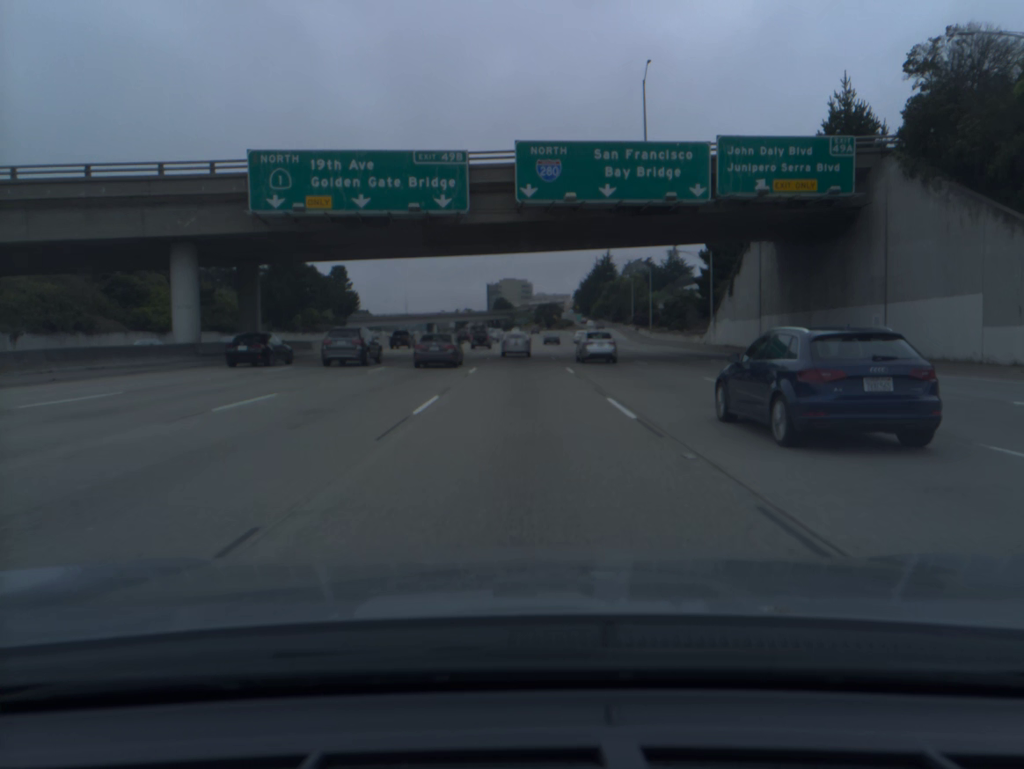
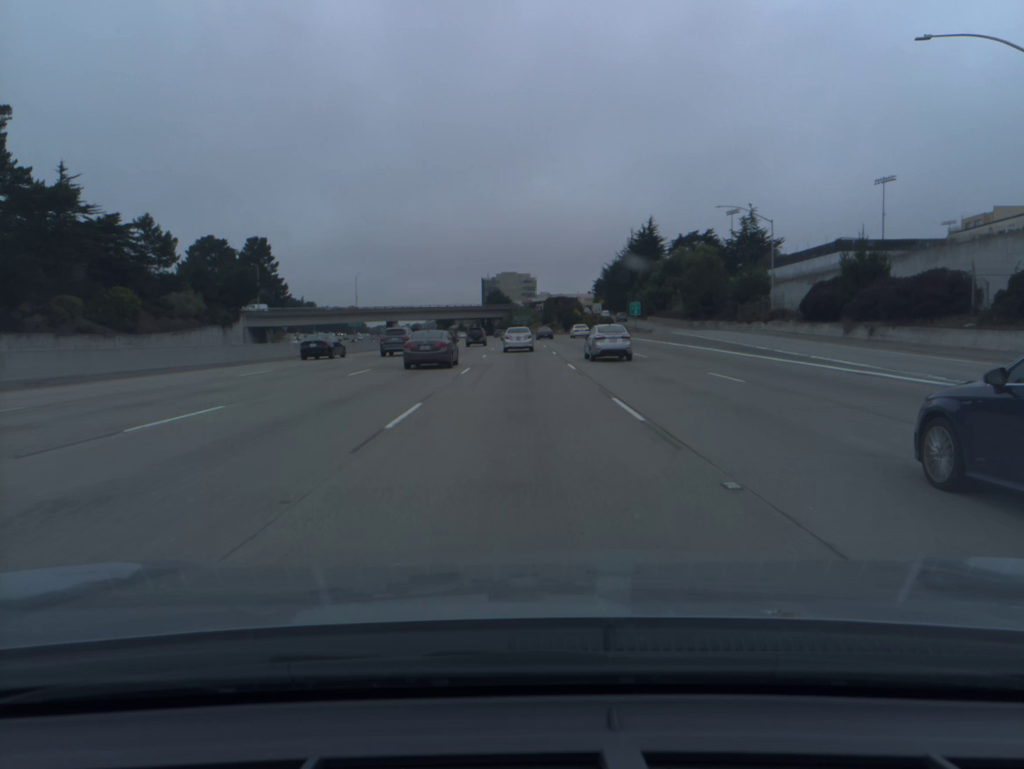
(-0.3, +87.8) m; 0°
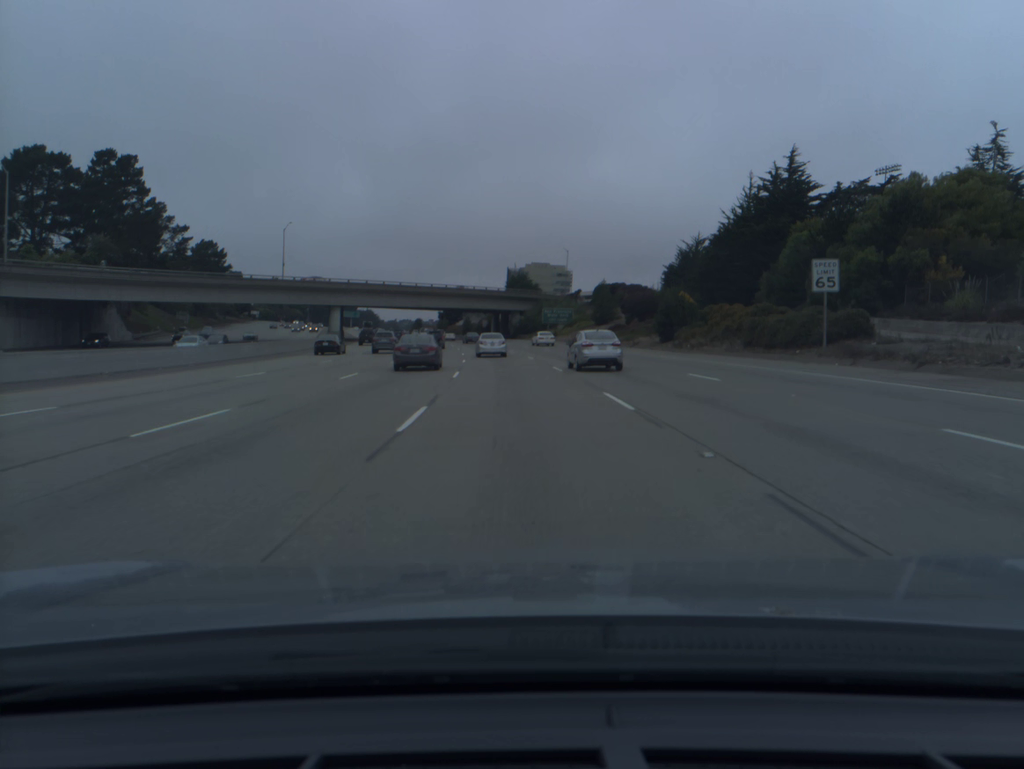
(-0.8, +86.0) m; -2°
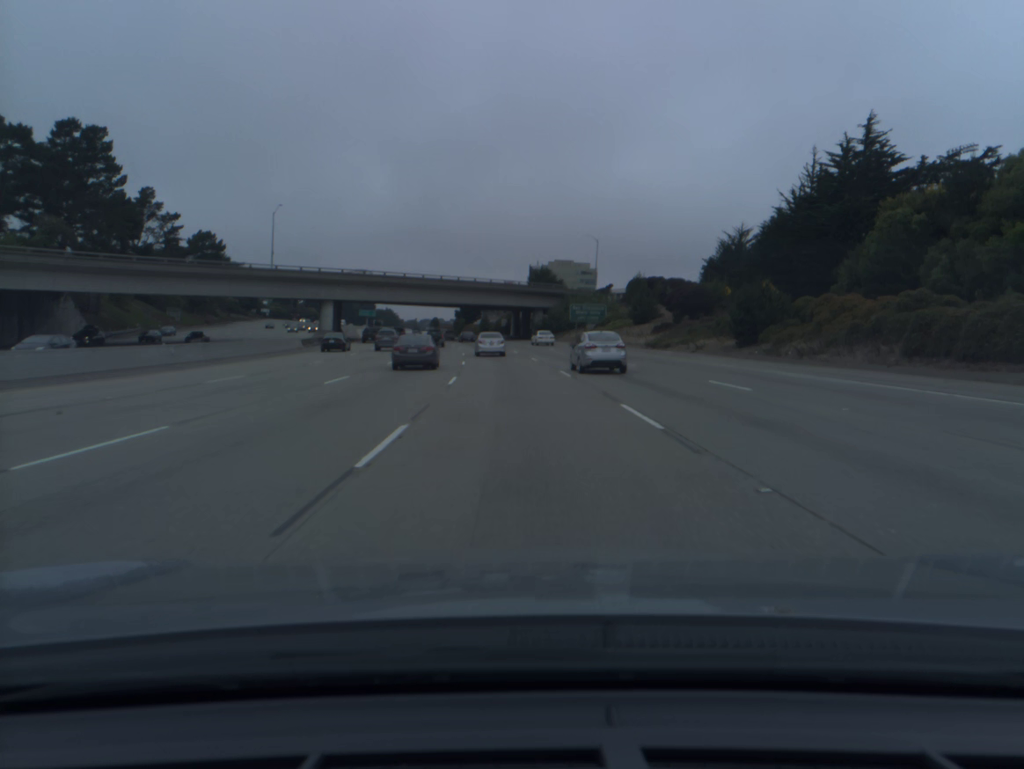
(-0.2, +17.0) m; -1°
